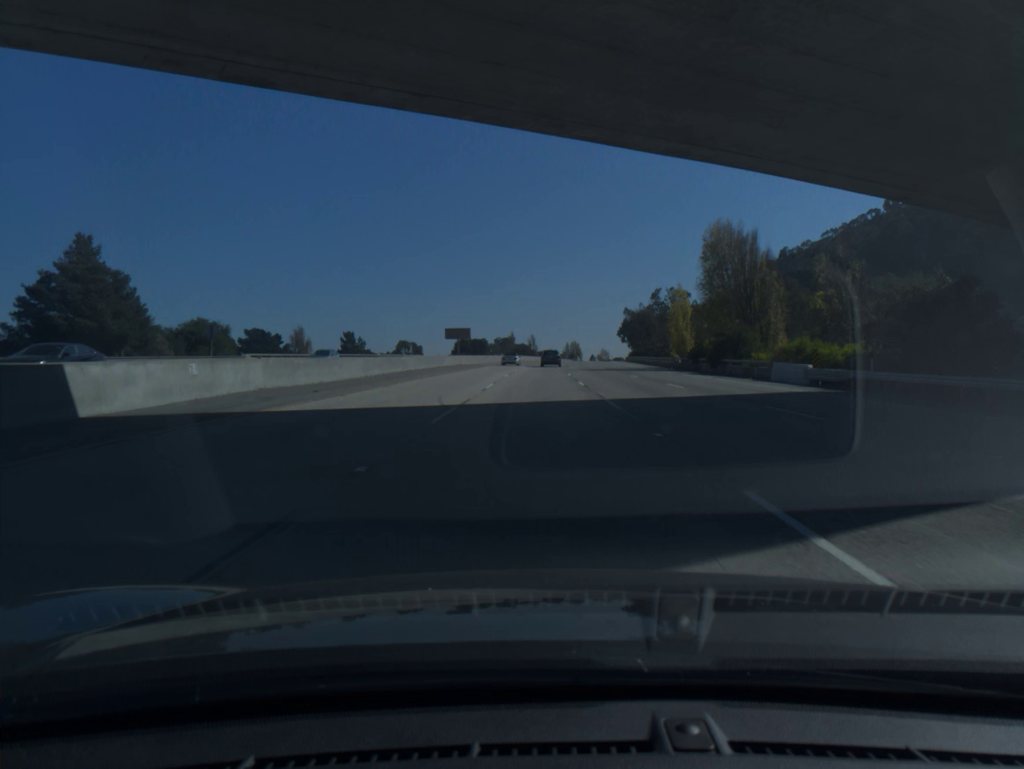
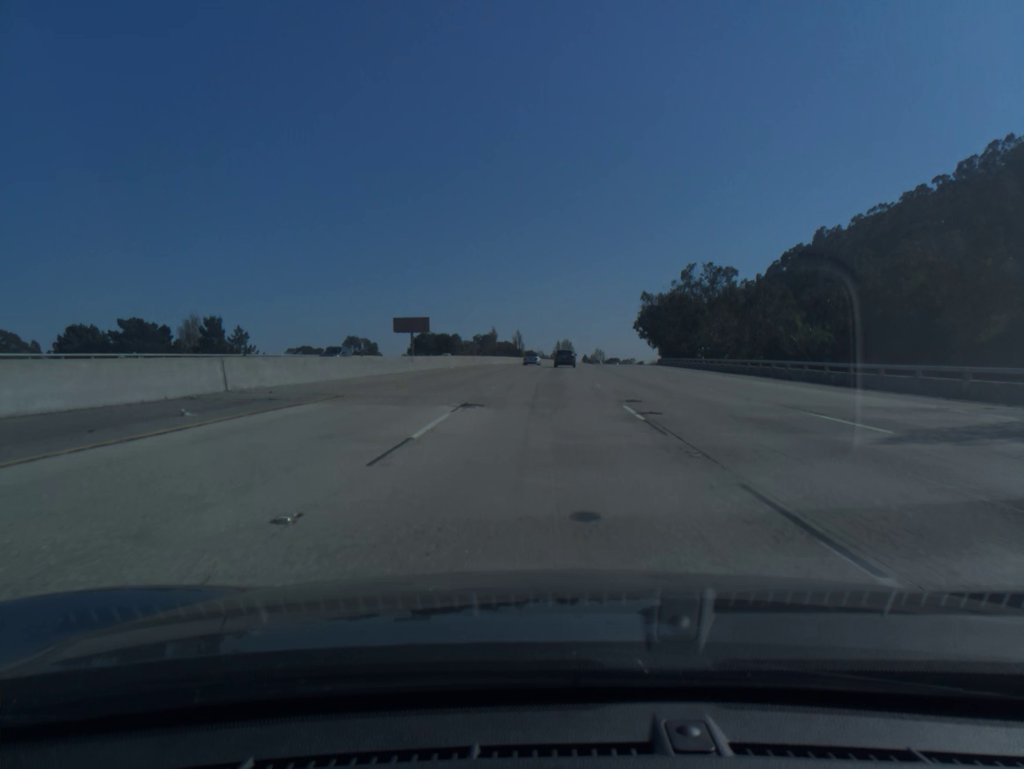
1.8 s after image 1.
(+0.3, +59.6) m; +1°
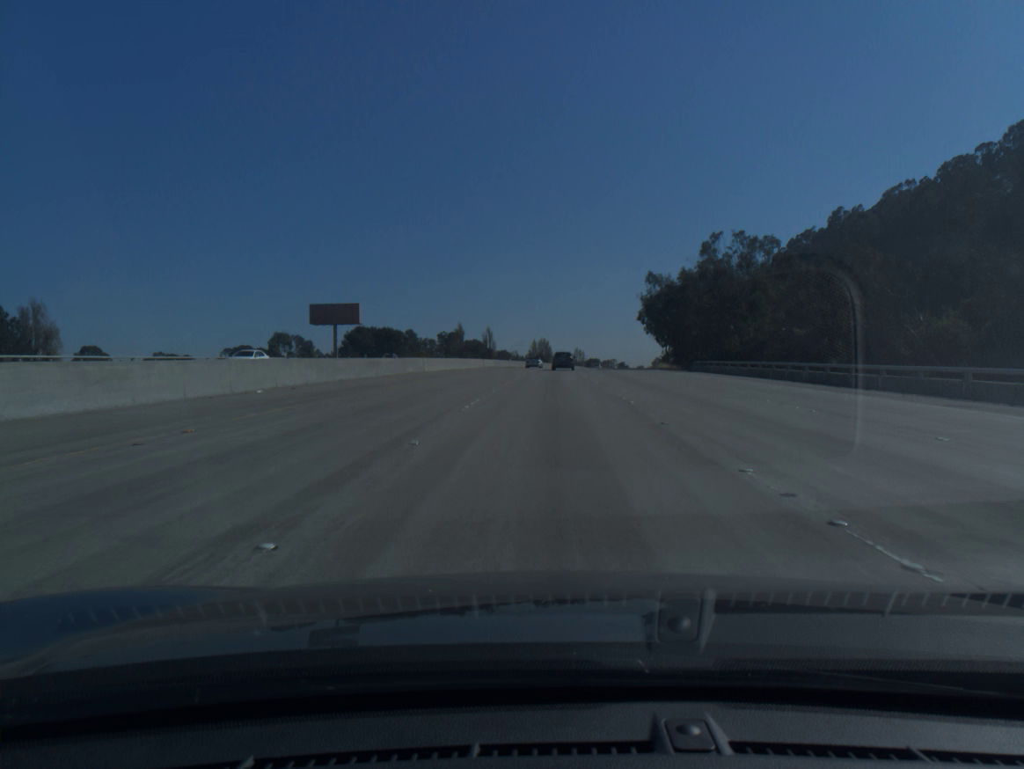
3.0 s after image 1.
(+0.6, +39.5) m; +2°
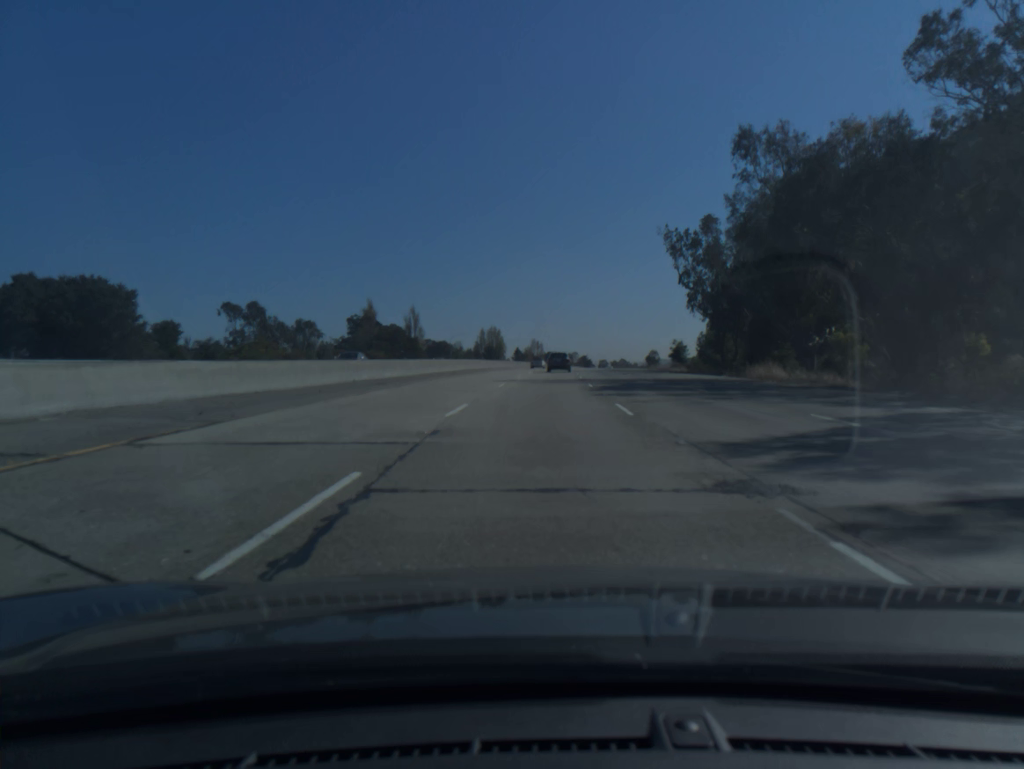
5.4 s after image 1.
(+2.3, +77.8) m; +3°
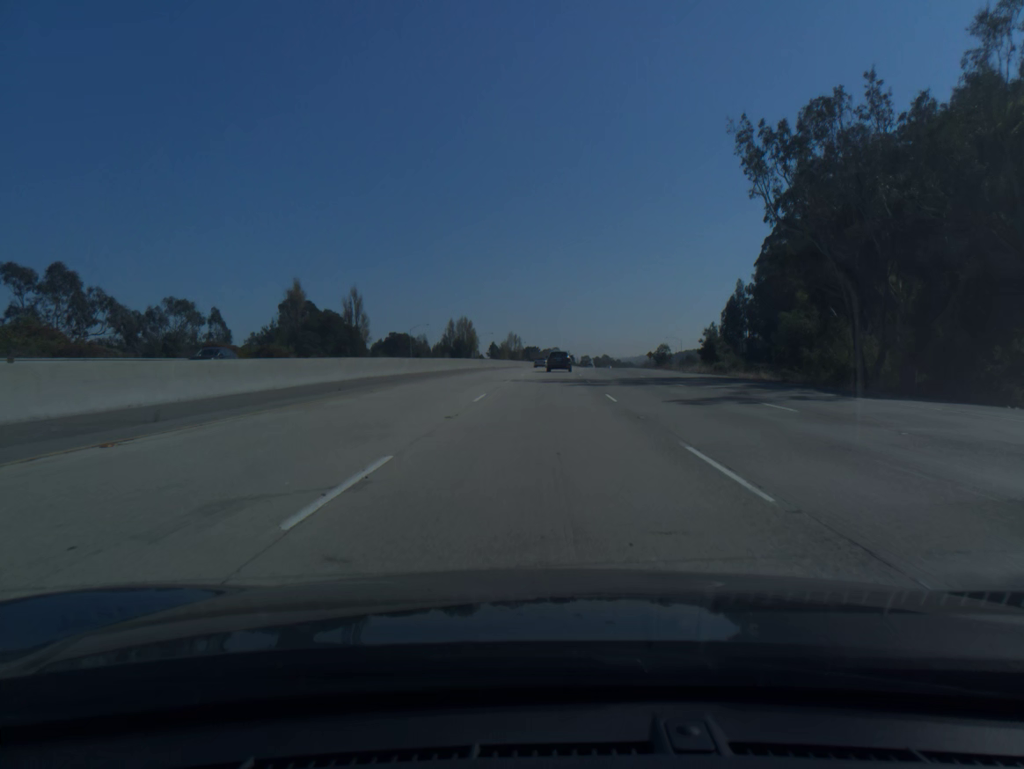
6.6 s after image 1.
(+0.5, +38.3) m; +2°
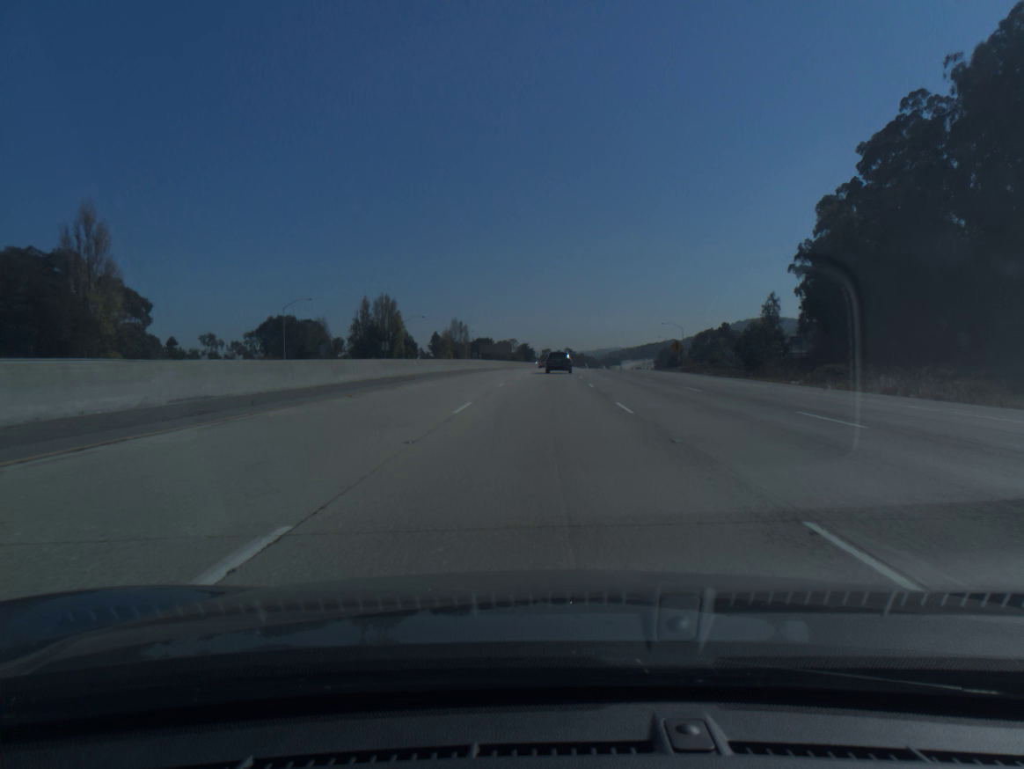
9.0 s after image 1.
(+2.0, +75.3) m; +3°
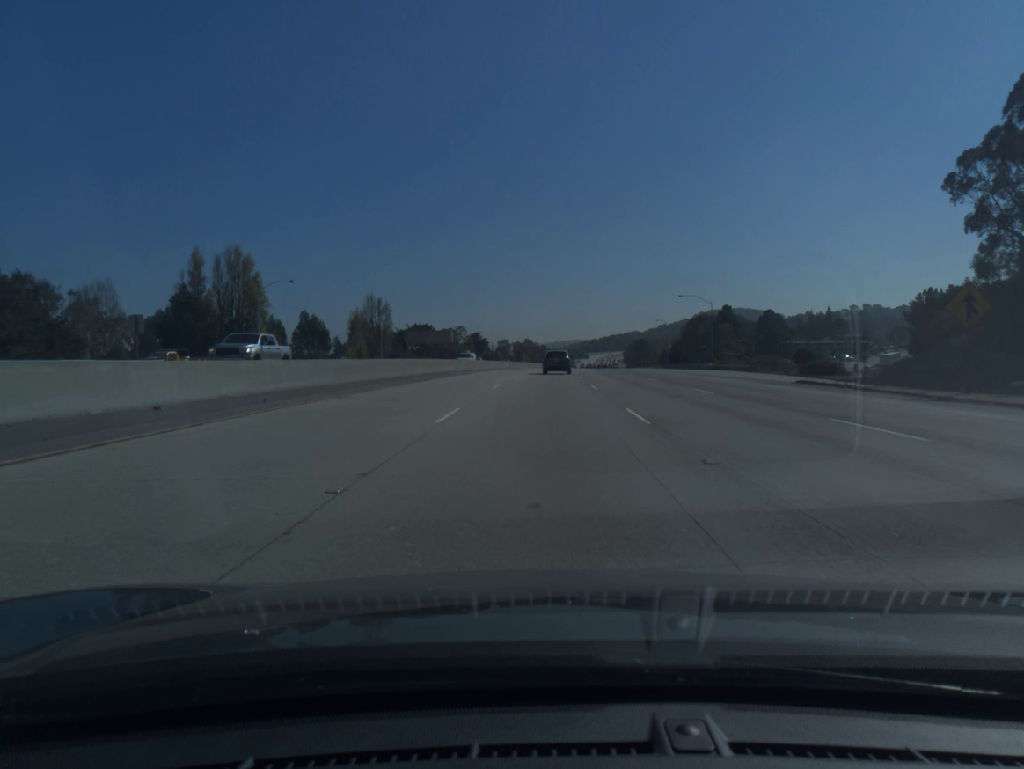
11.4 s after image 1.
(+2.0, +73.6) m; +3°
